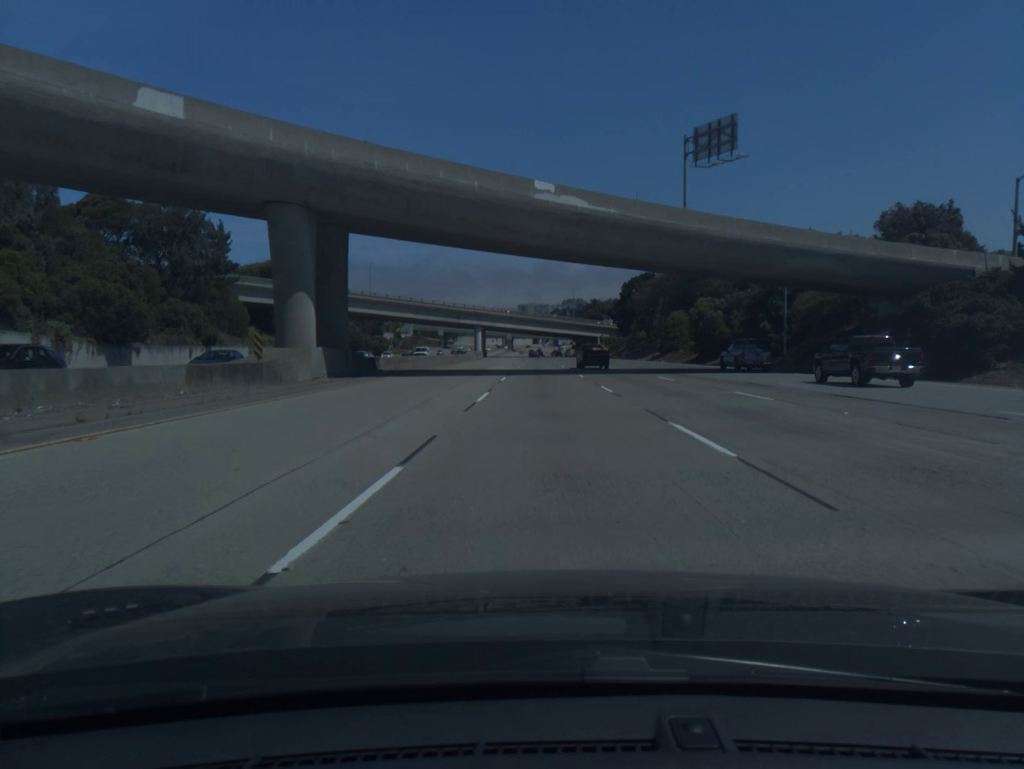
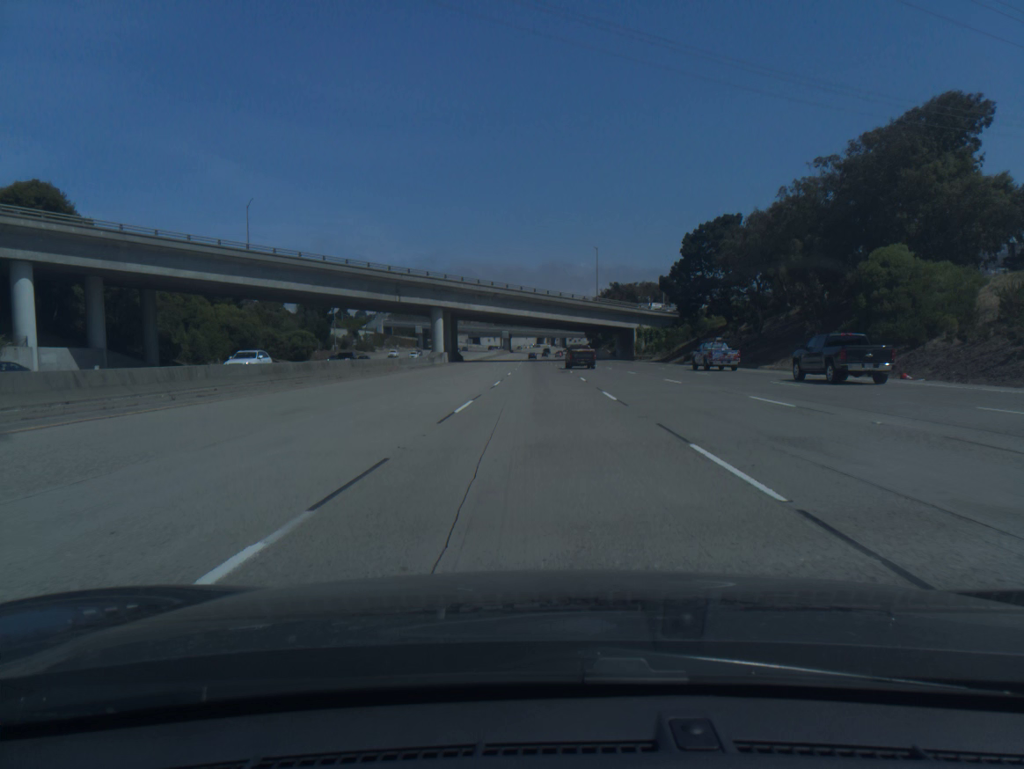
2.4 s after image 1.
(0.0, +74.2) m; 0°
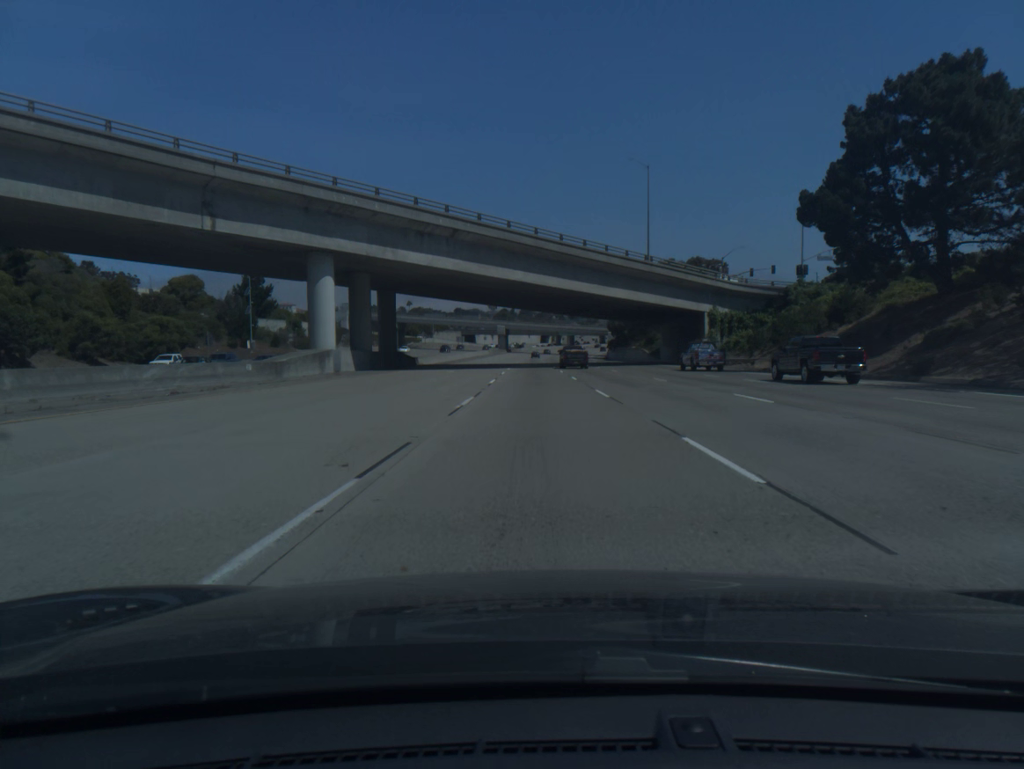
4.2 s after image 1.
(-0.2, +55.7) m; 0°
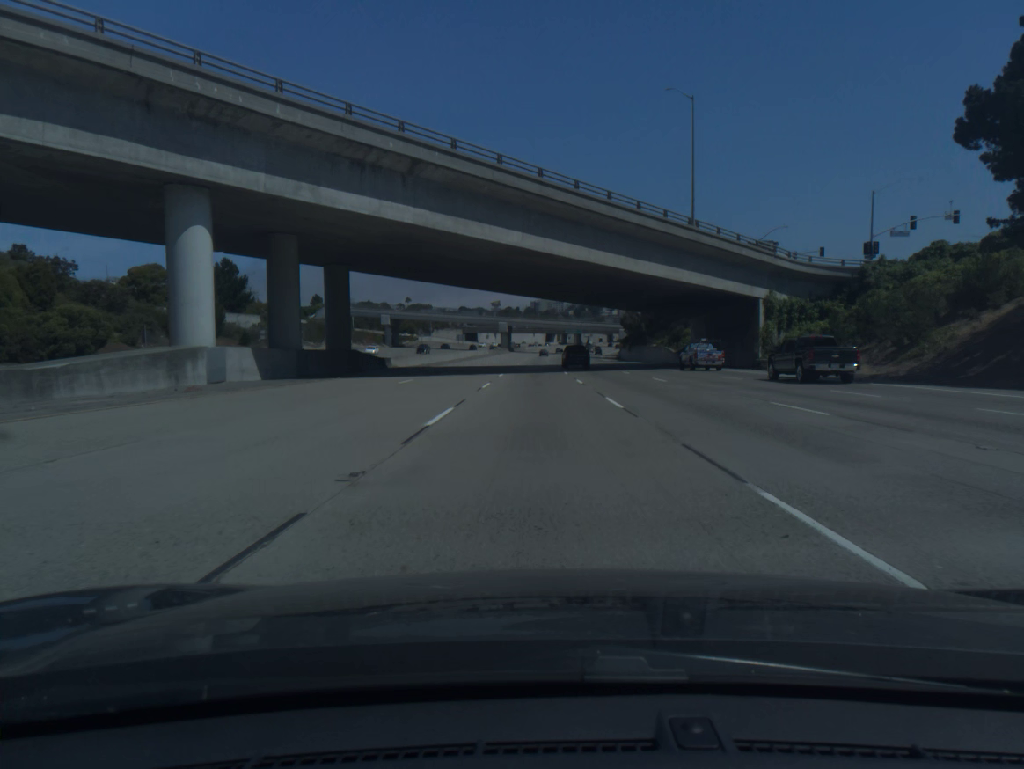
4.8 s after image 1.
(0.0, +18.6) m; 0°
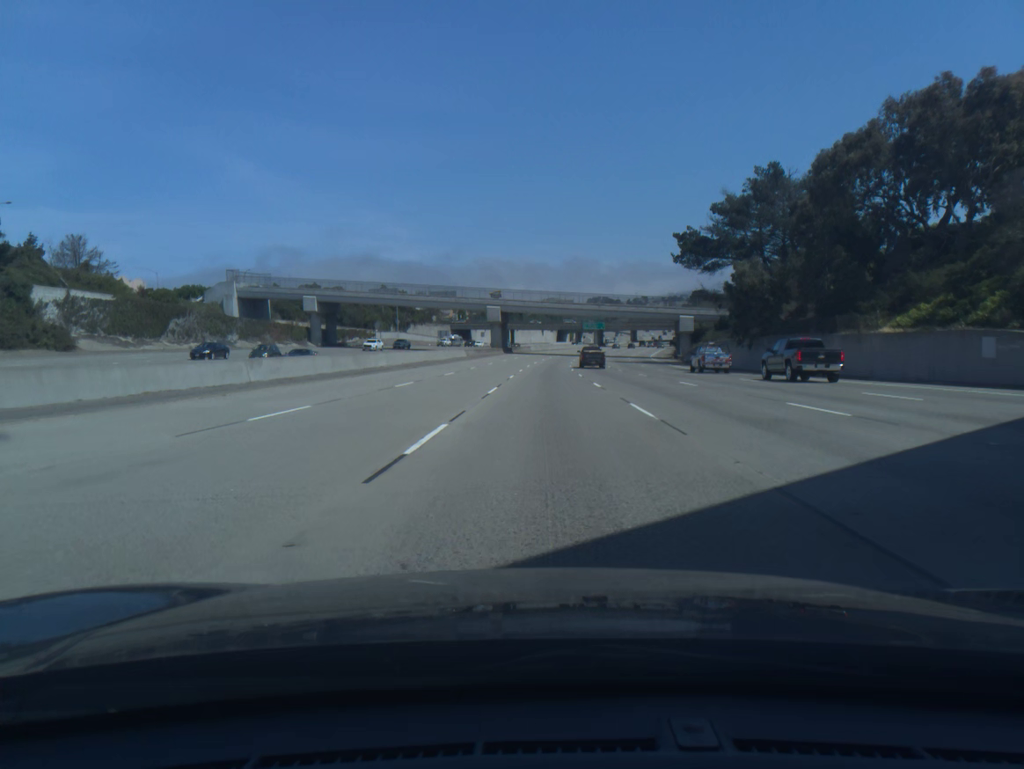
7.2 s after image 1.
(-0.6, +74.1) m; 0°
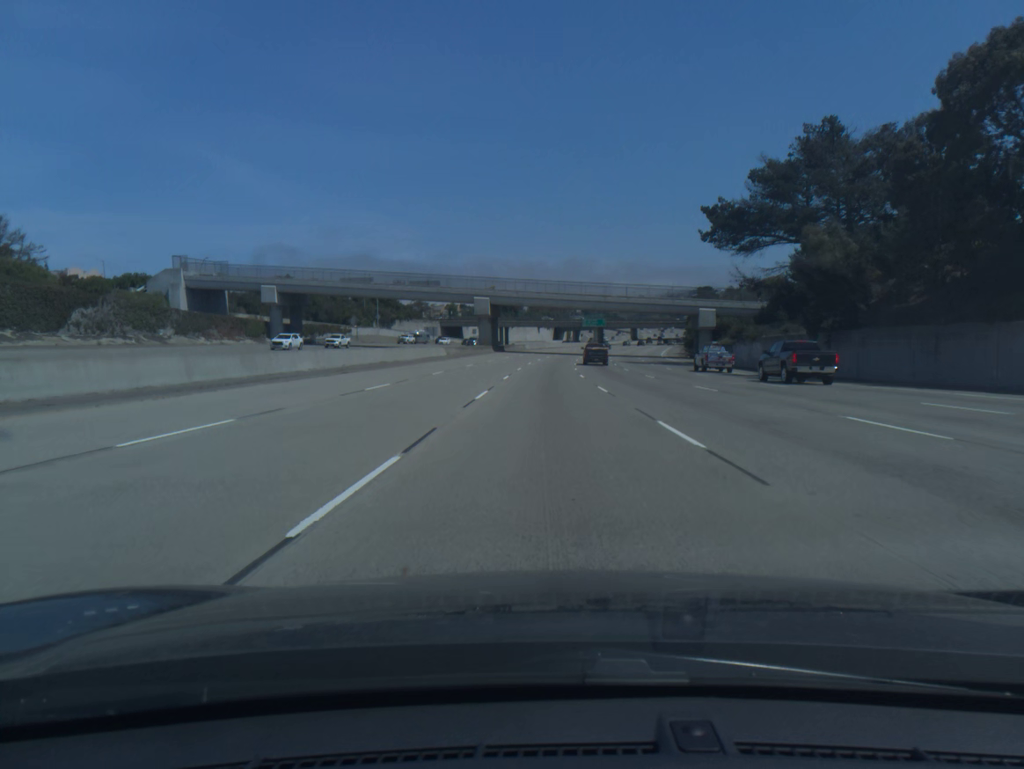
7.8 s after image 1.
(0.0, +18.5) m; 0°
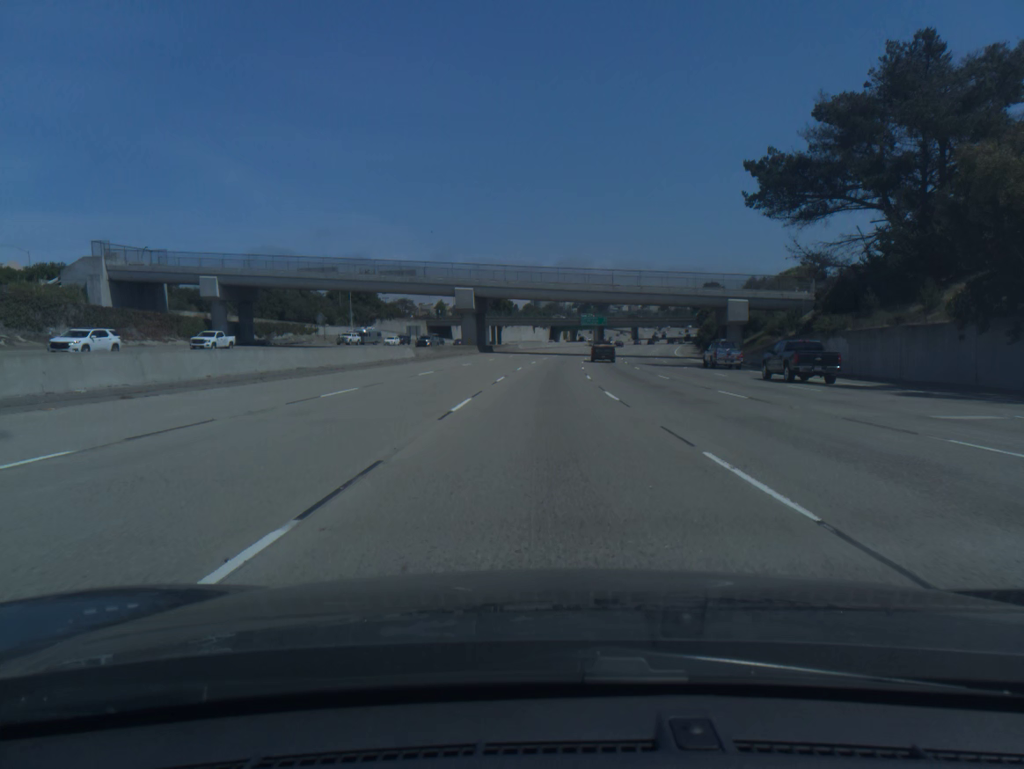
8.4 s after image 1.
(0.0, +18.5) m; 0°
